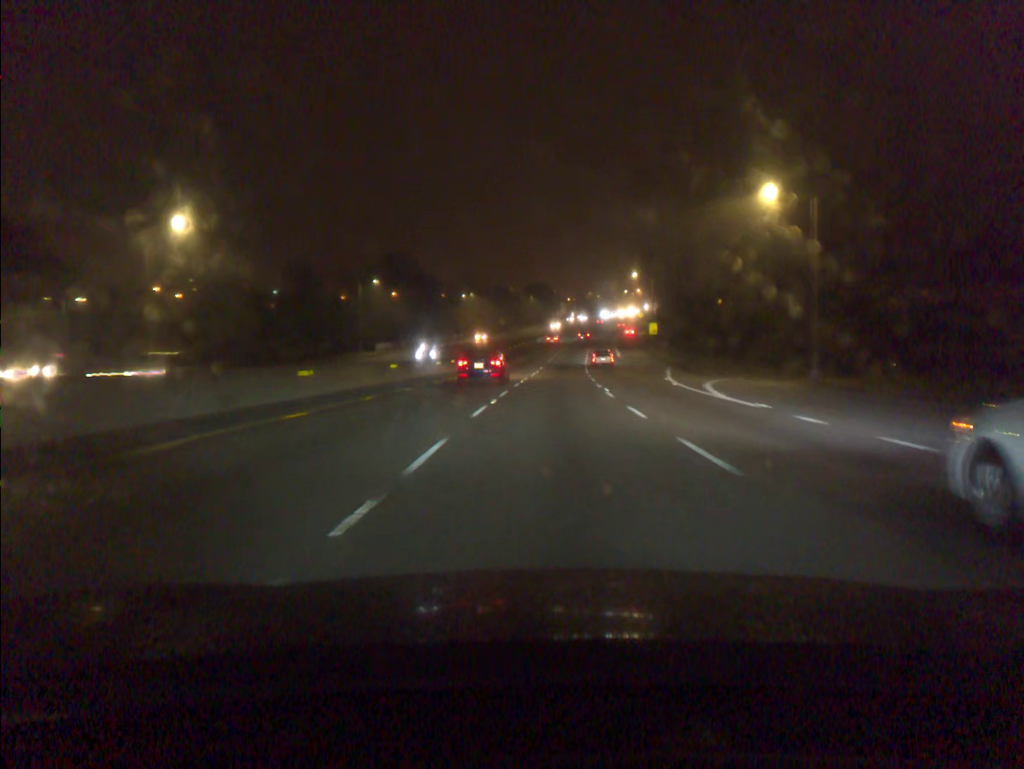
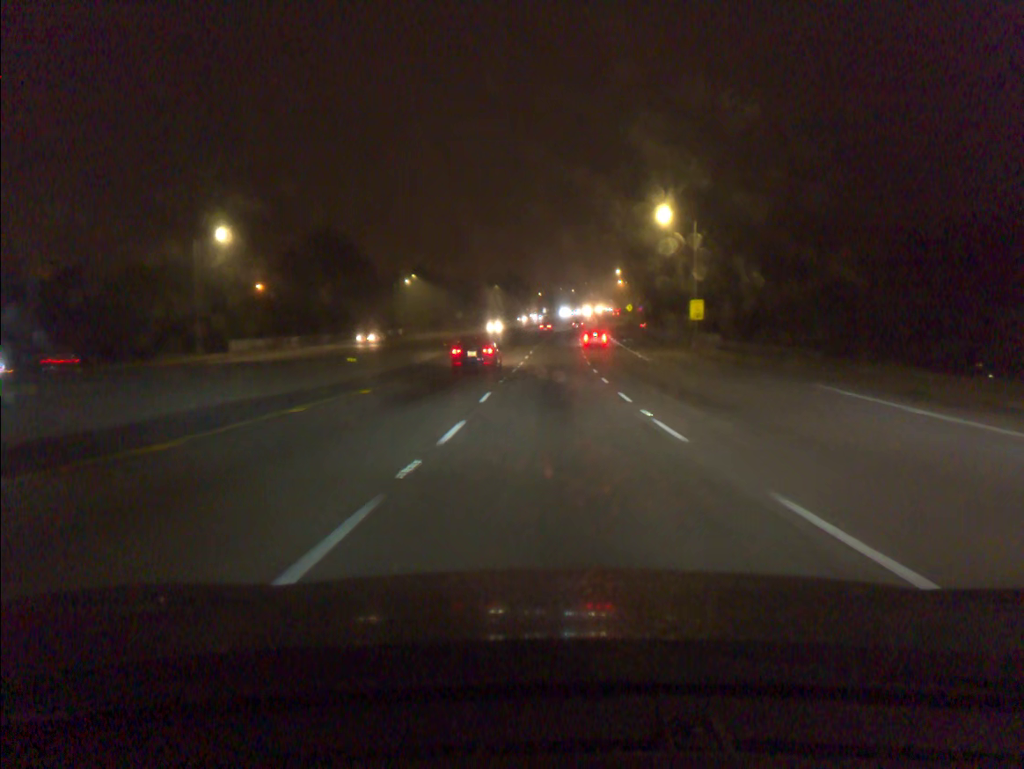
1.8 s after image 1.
(+0.7, +41.4) m; +2°
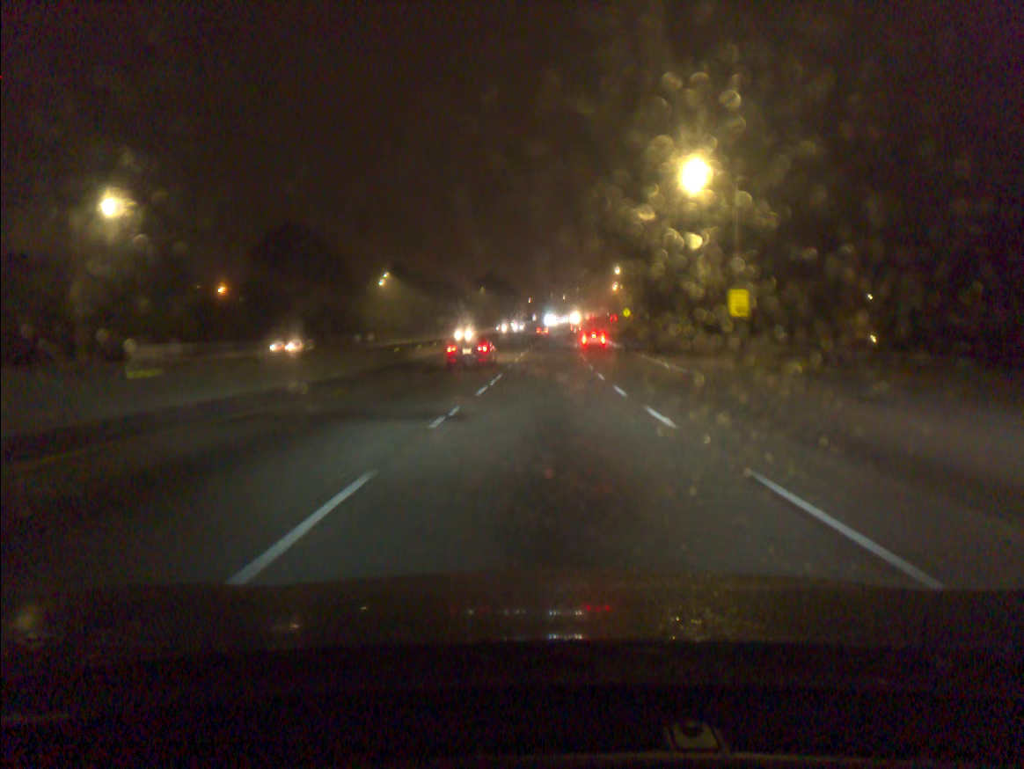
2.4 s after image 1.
(+0.1, +14.1) m; +1°
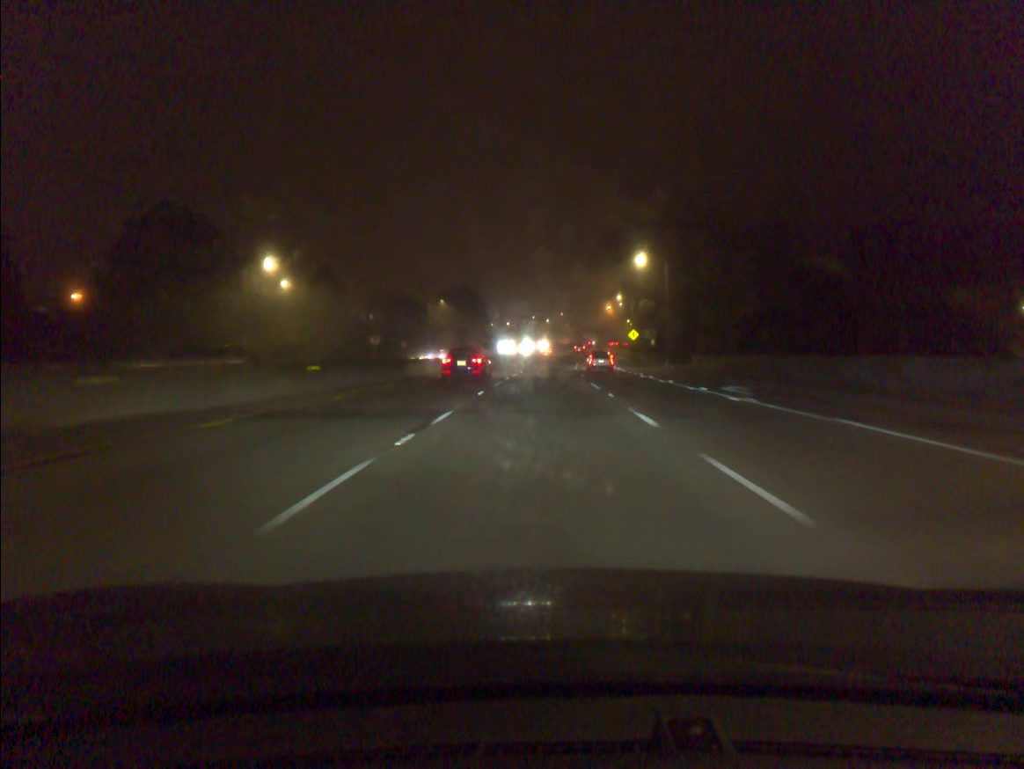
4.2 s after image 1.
(+0.7, +42.7) m; +2°
